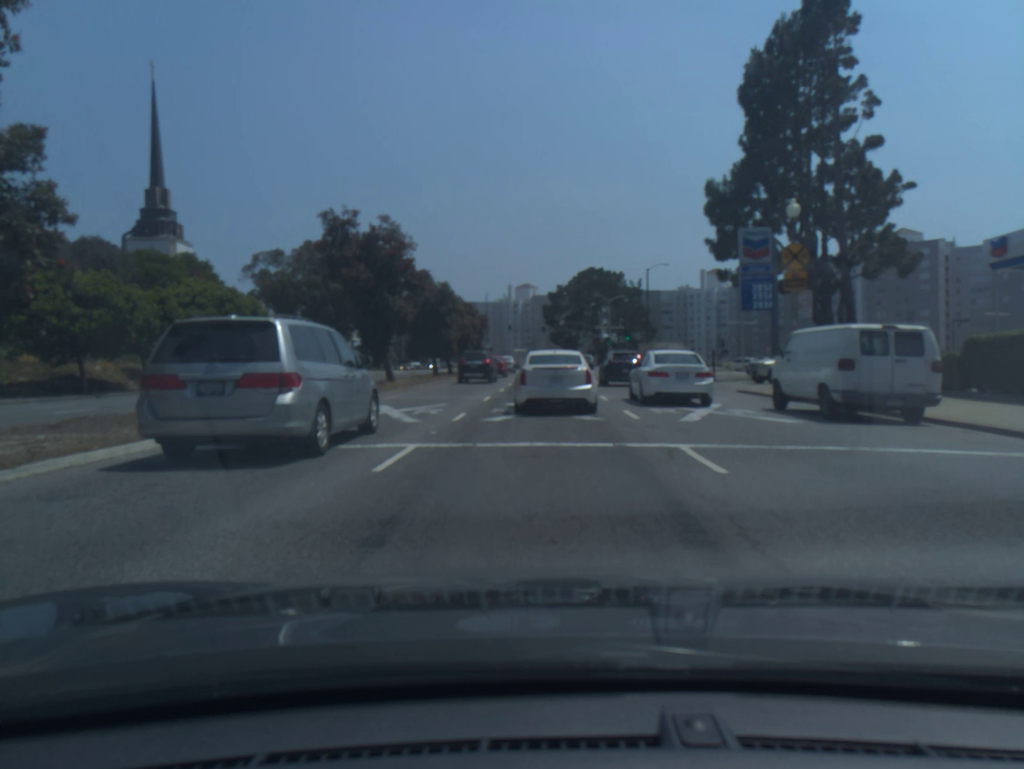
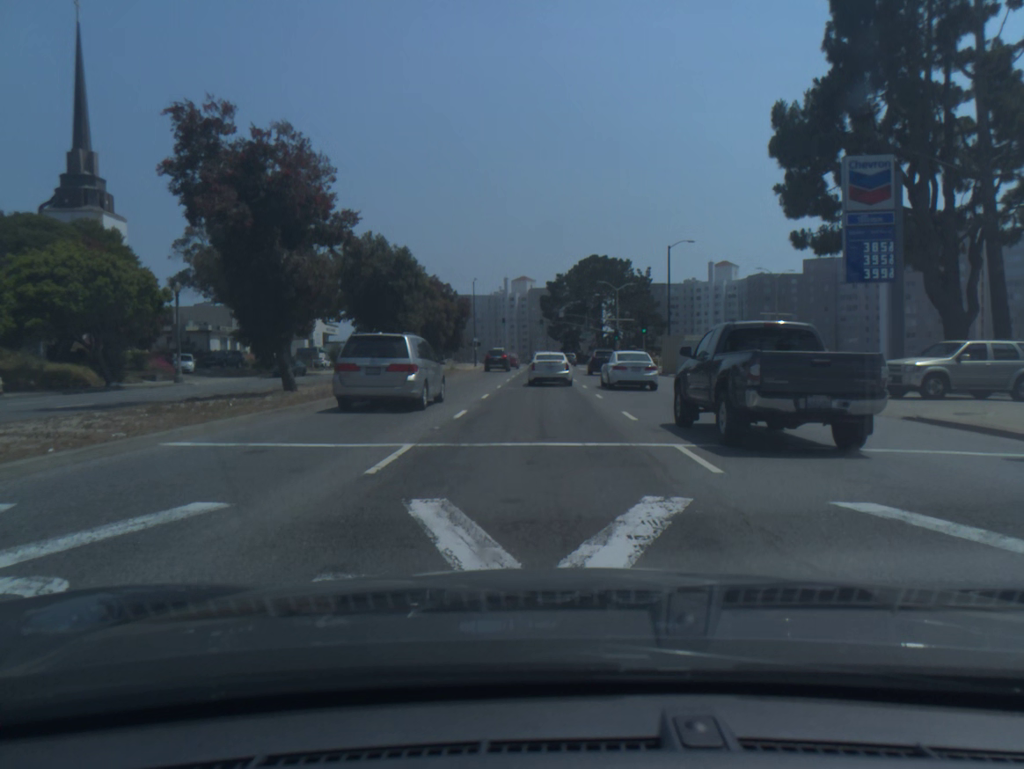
(-0.2, +14.5) m; -1°
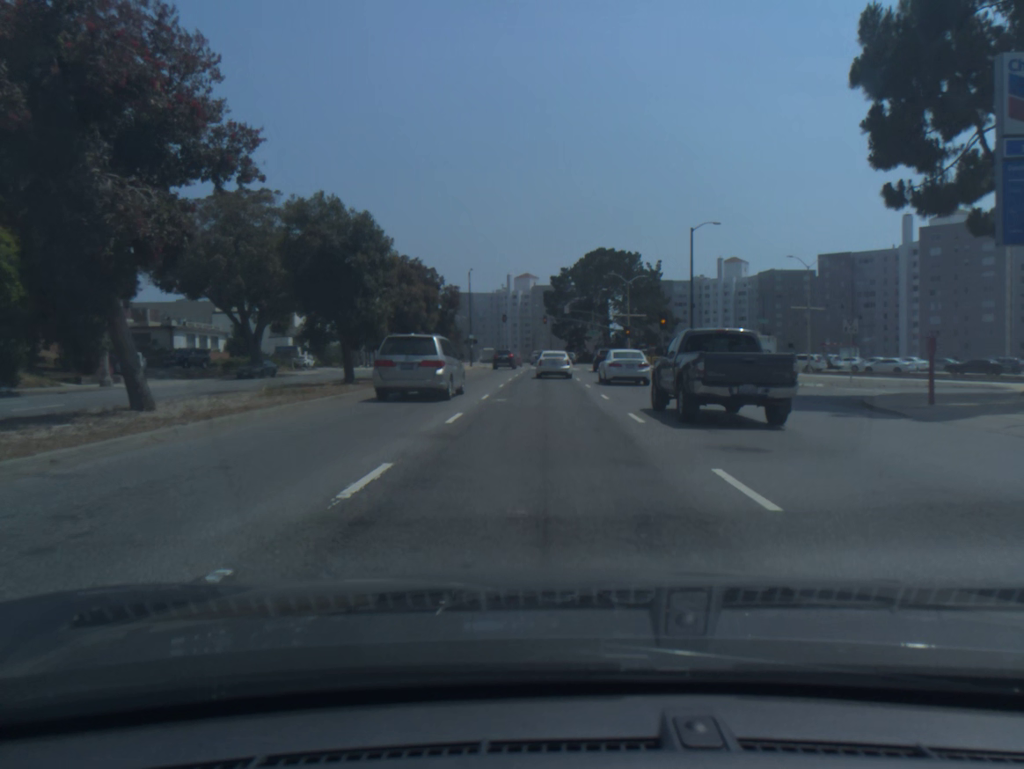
(0.0, +9.0) m; 0°
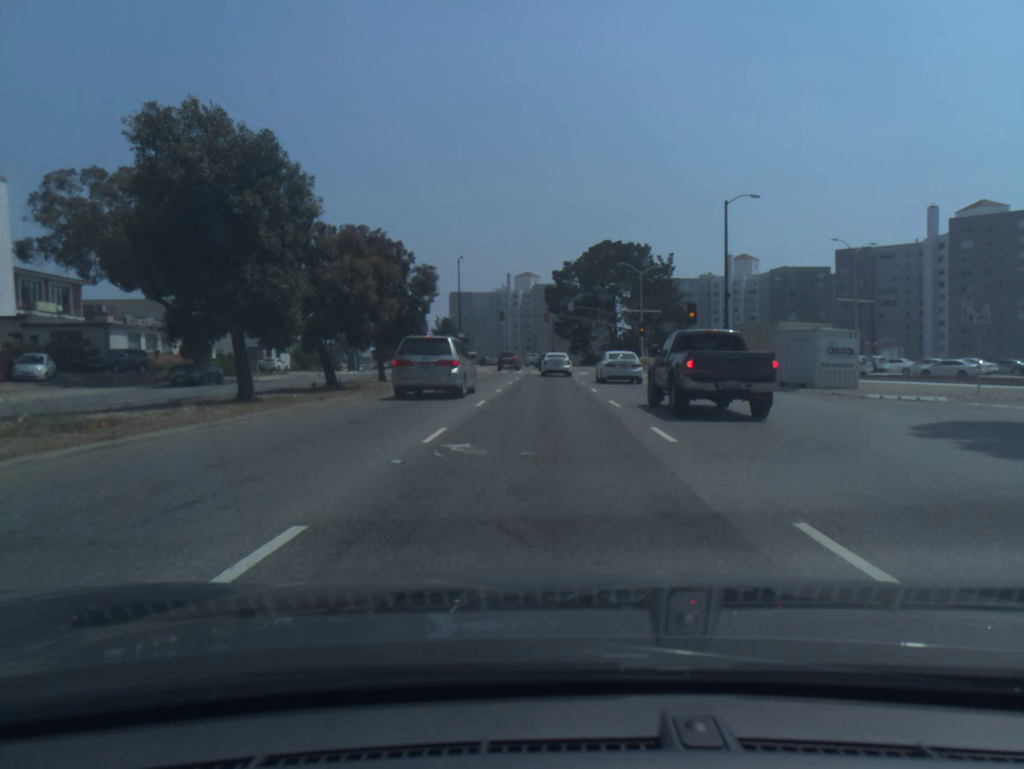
(0.0, +10.6) m; 0°
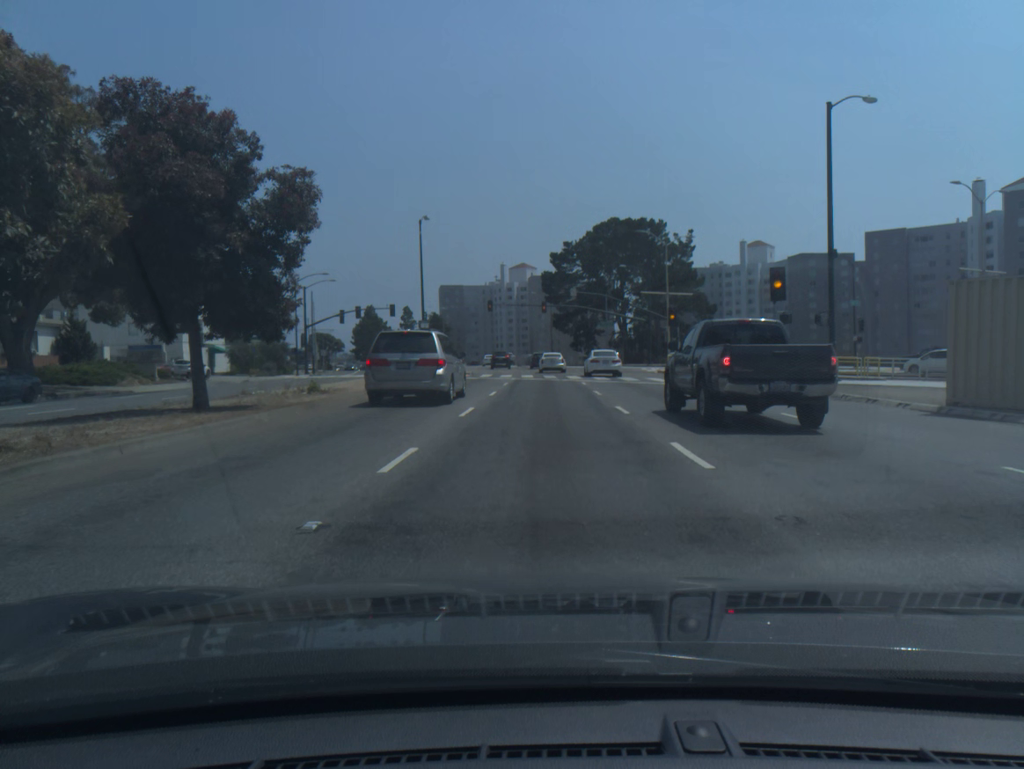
(+0.1, +18.1) m; 0°
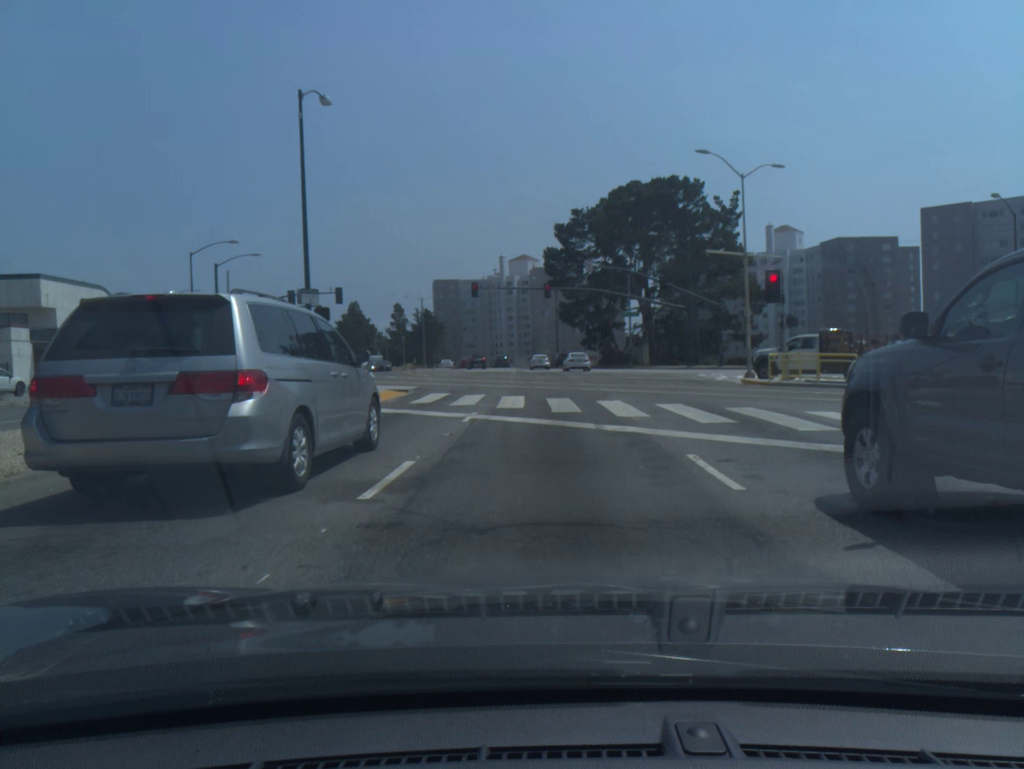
(-0.1, +23.9) m; 0°
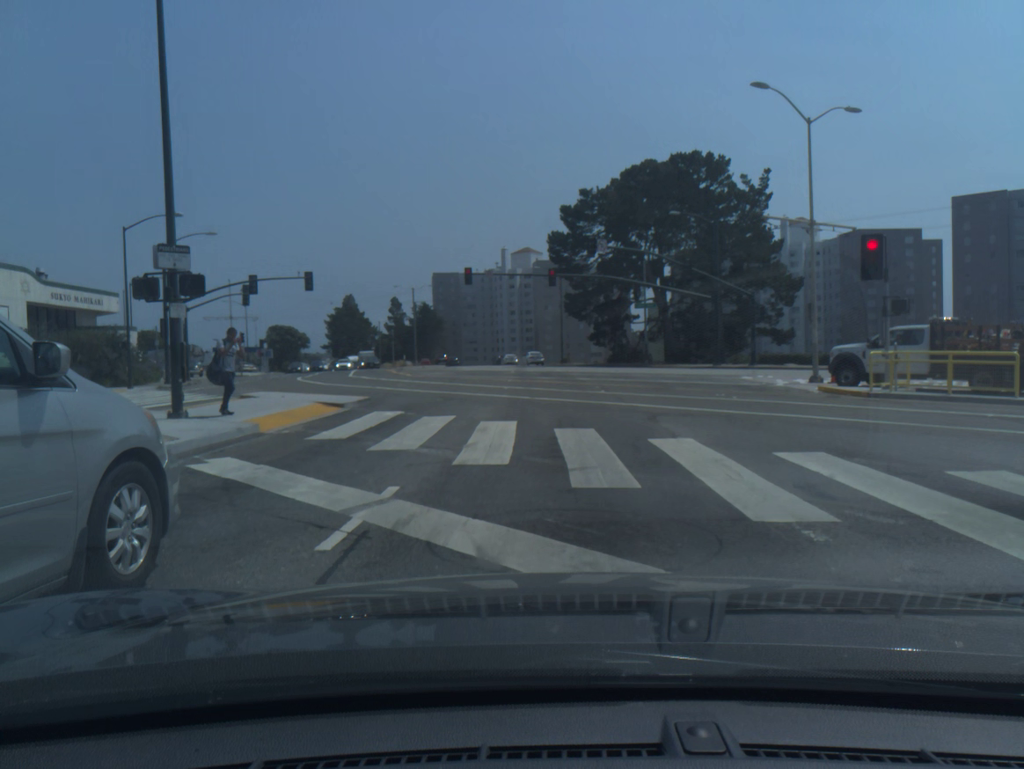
(0.0, +9.4) m; +1°
